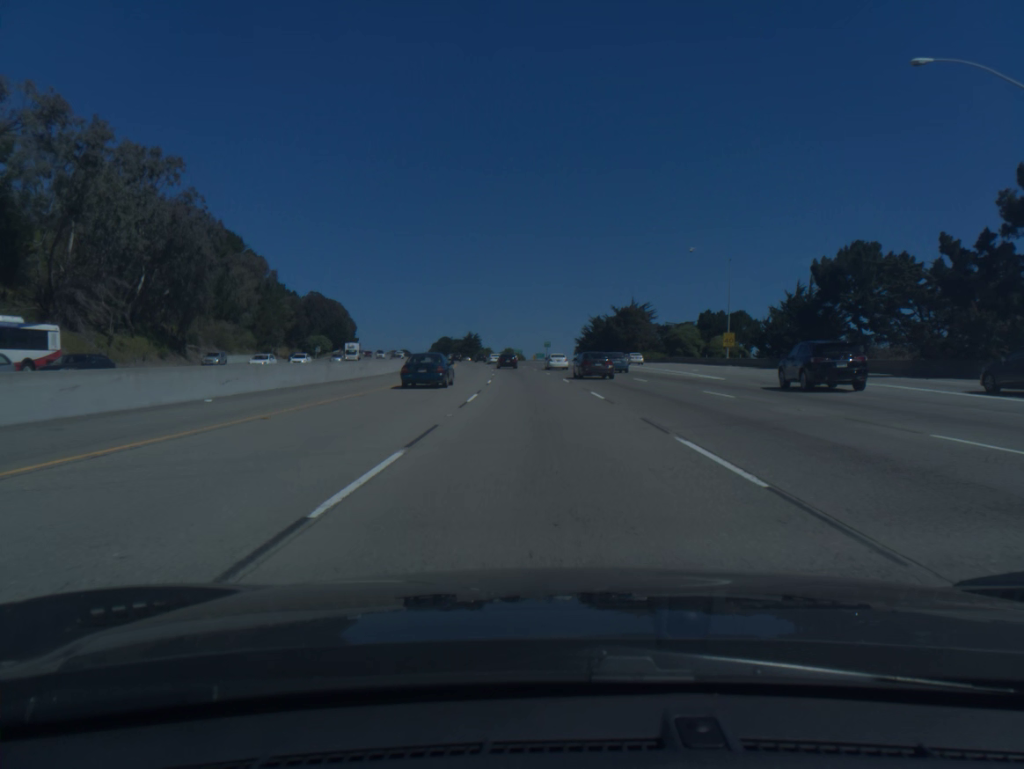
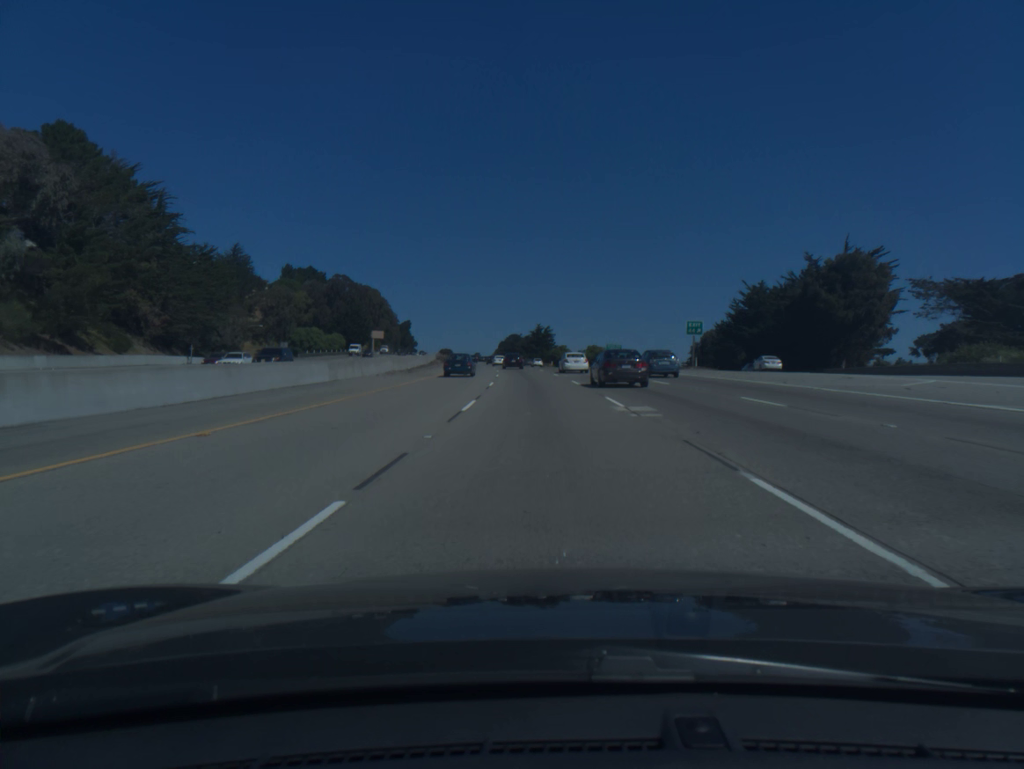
(-4.8, +90.9) m; -6°
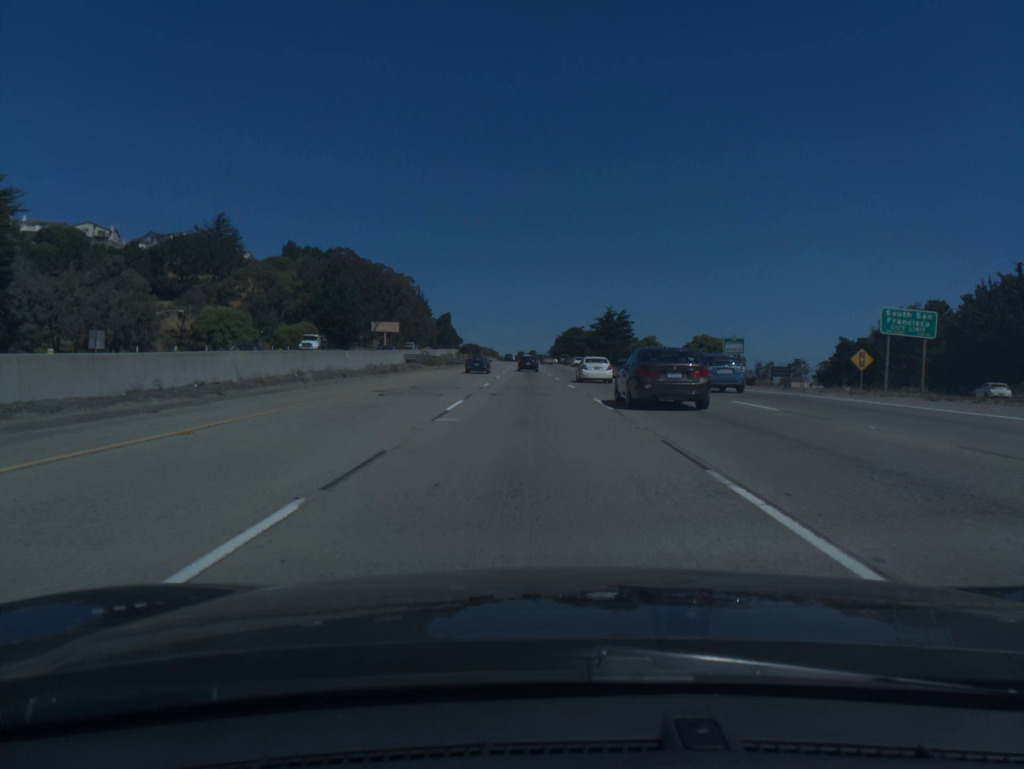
(-2.7, +73.0) m; -4°
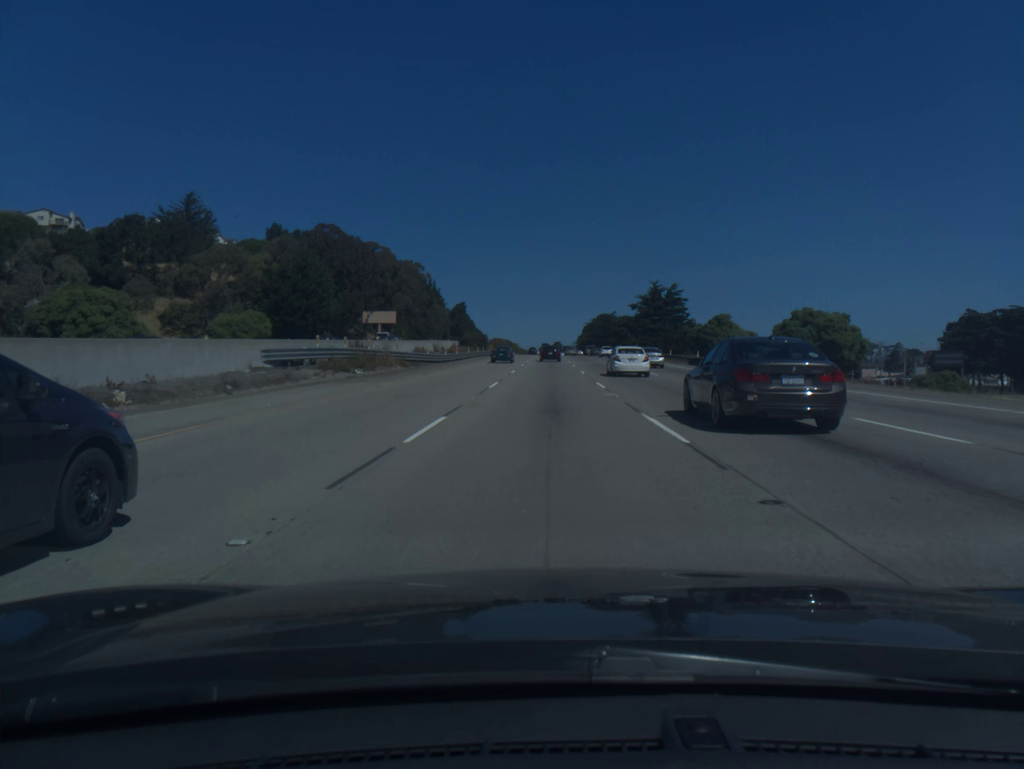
(-0.7, +36.5) m; -2°
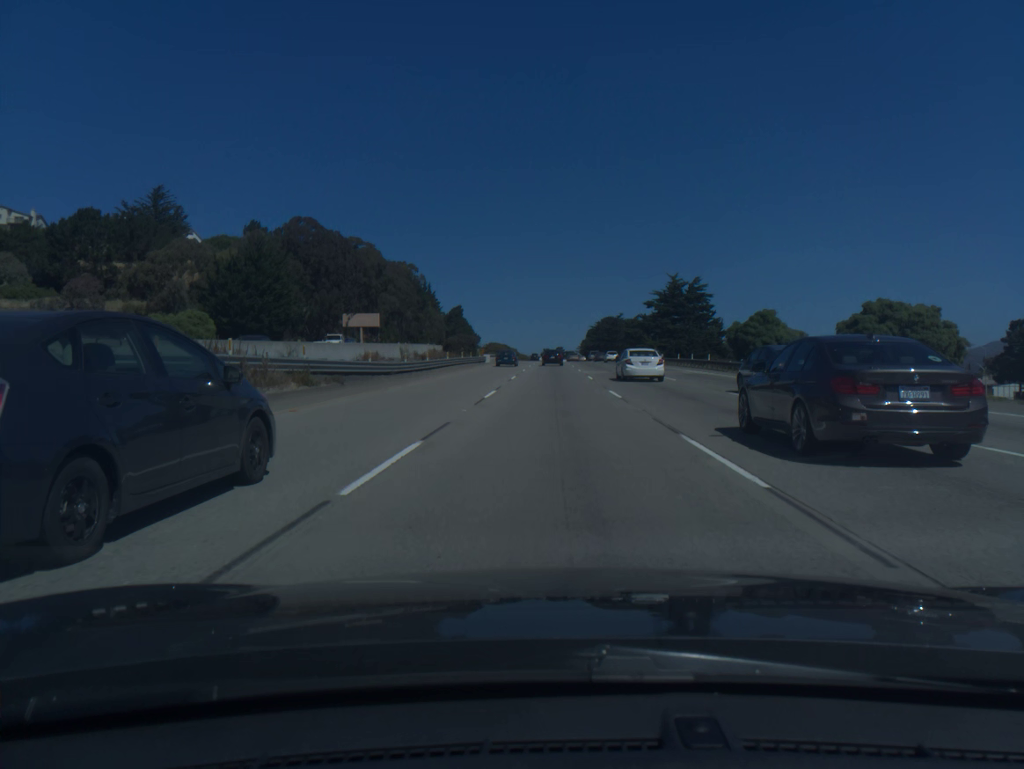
(-0.1, +18.3) m; 0°
